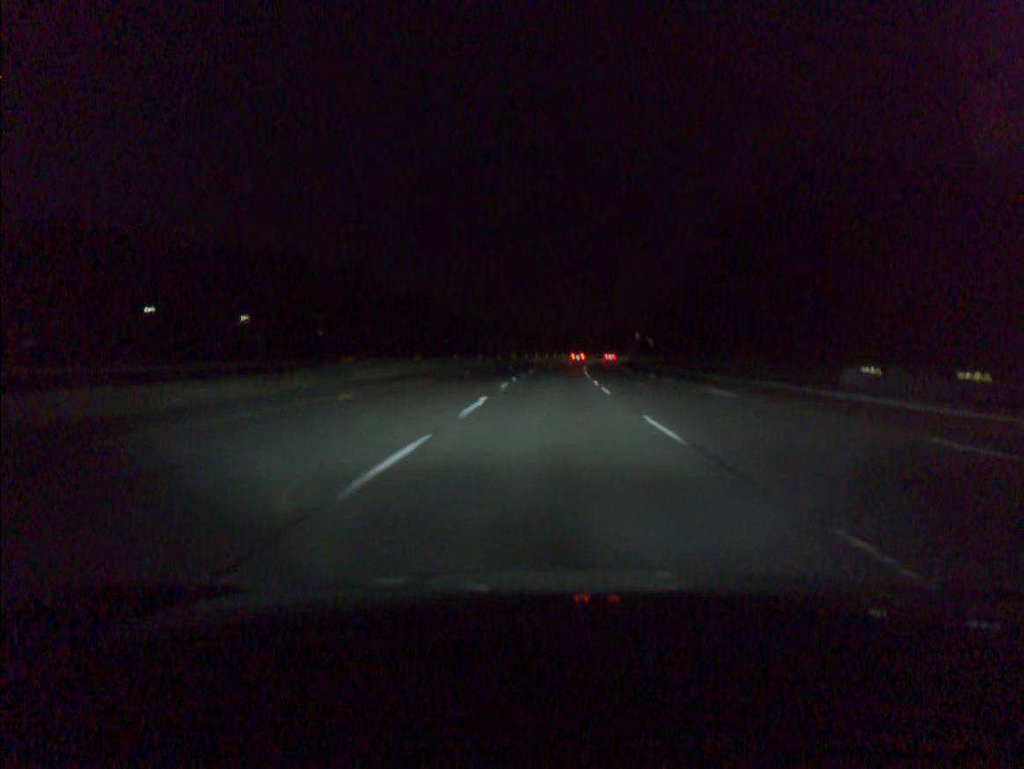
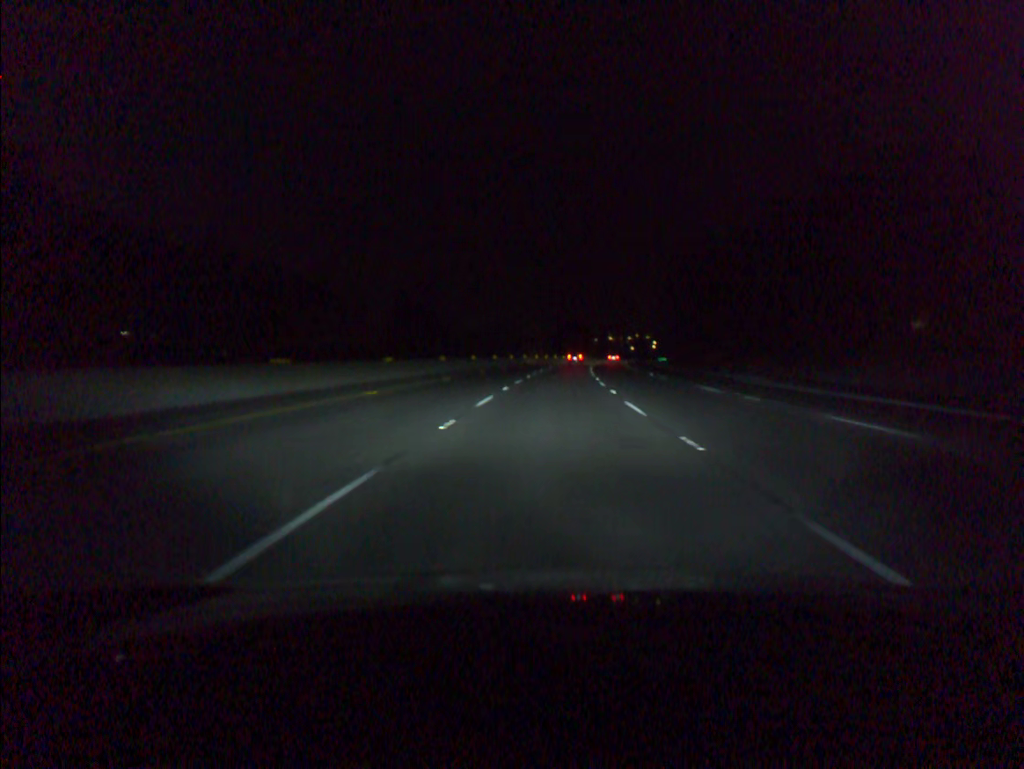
(+3.7, +96.6) m; +4°
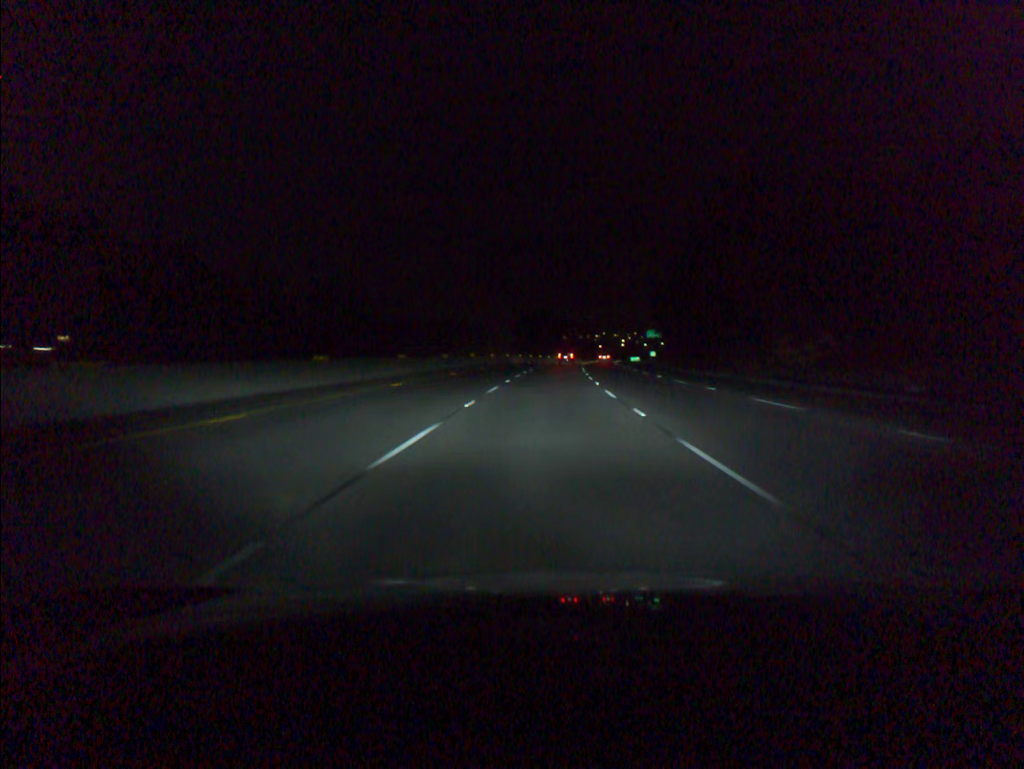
(+0.9, +38.6) m; +3°
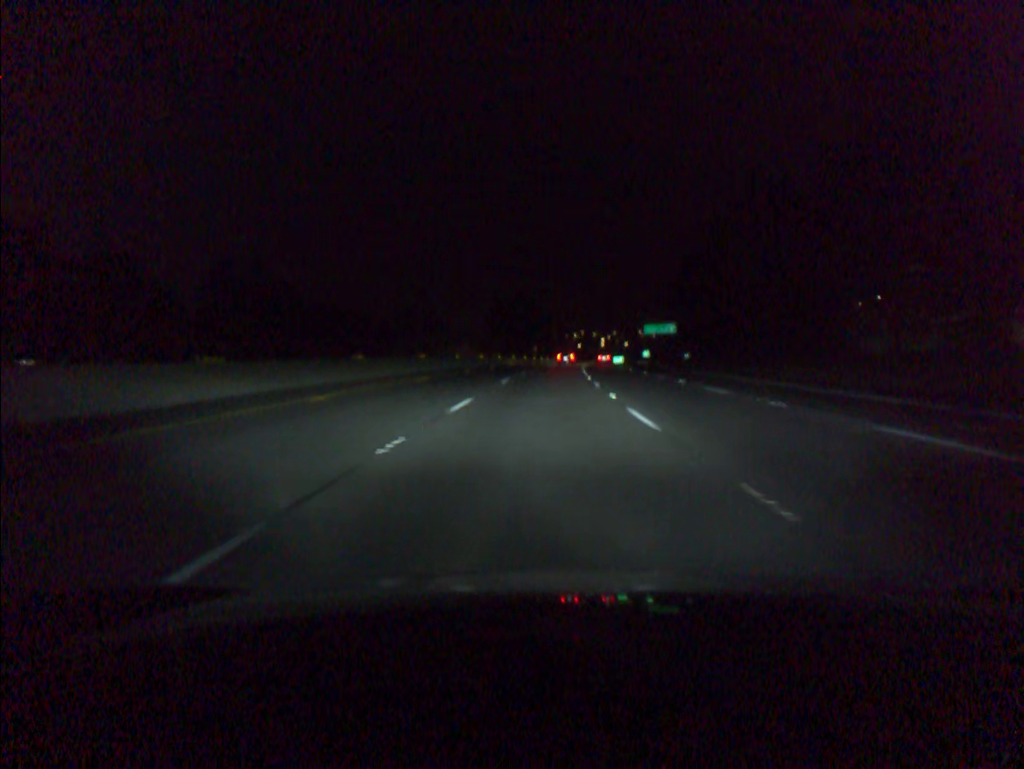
(+0.6, +37.8) m; +2°
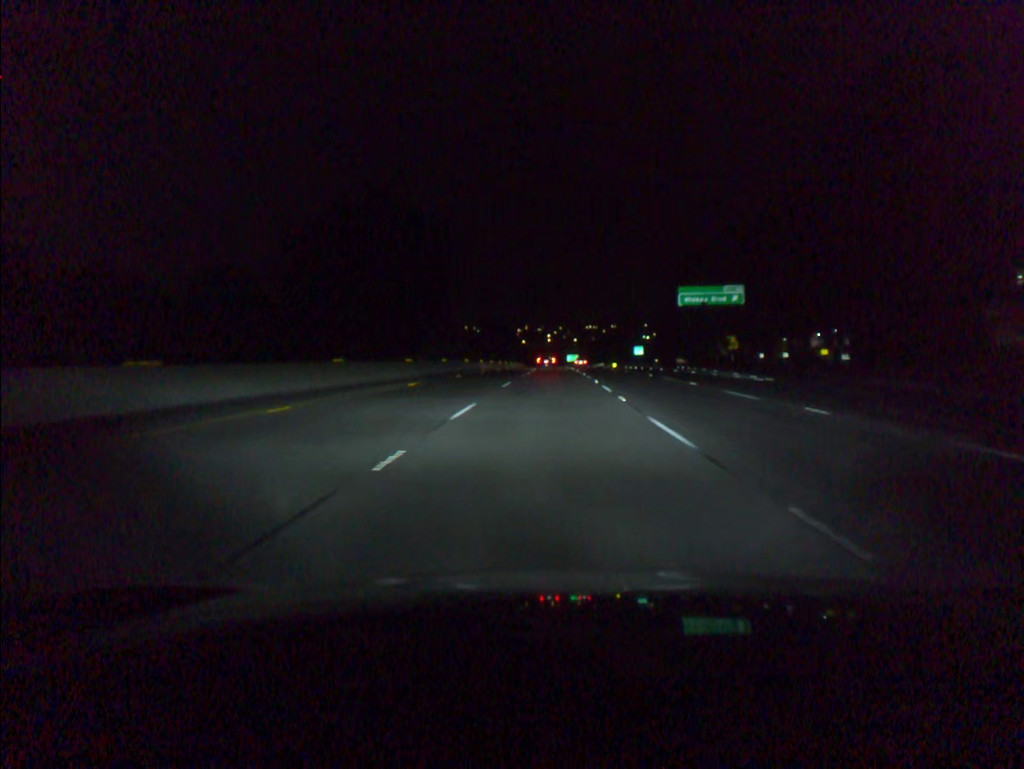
(+3.0, +90.5) m; +4°
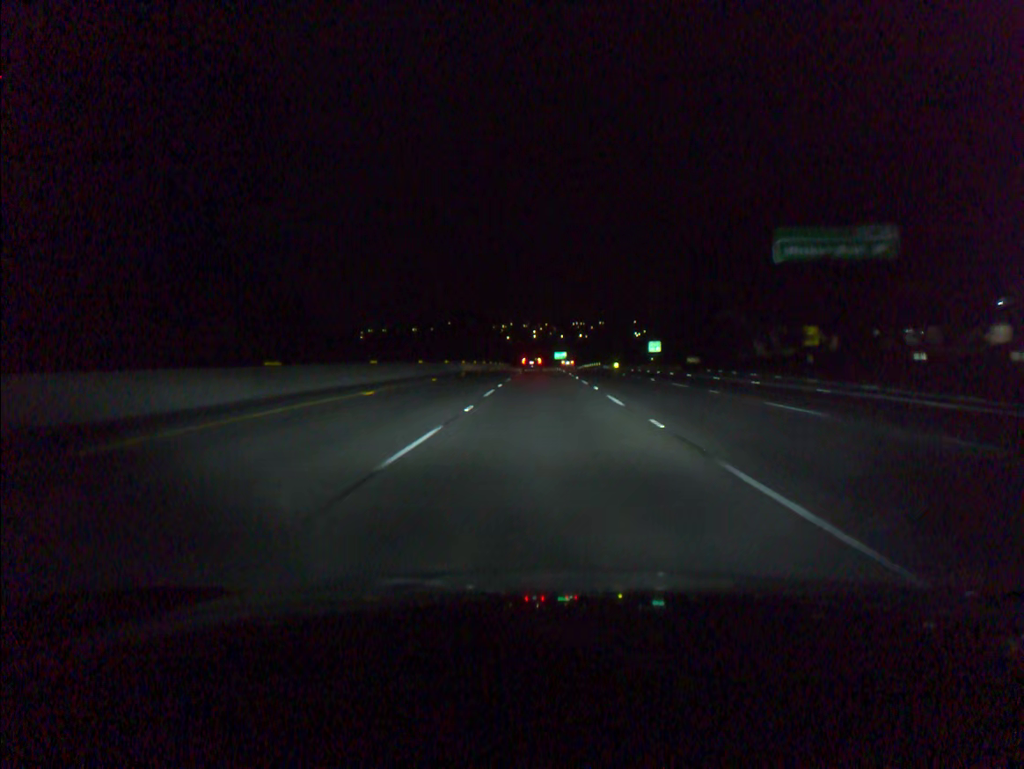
(+0.4, +35.2) m; +1°
